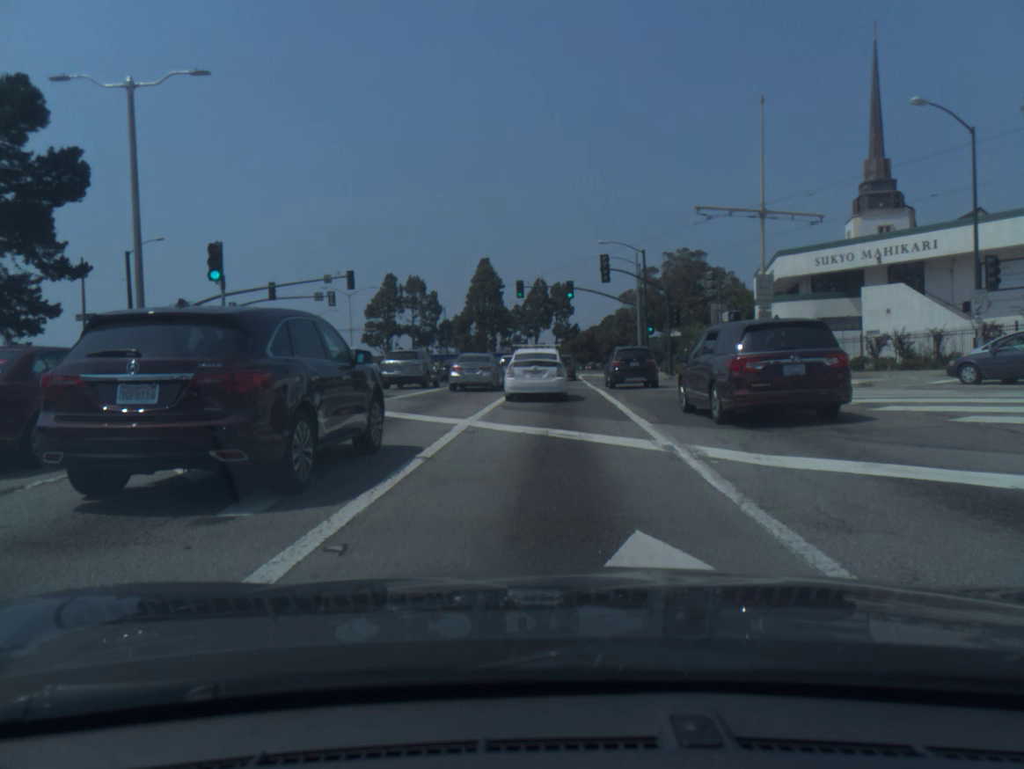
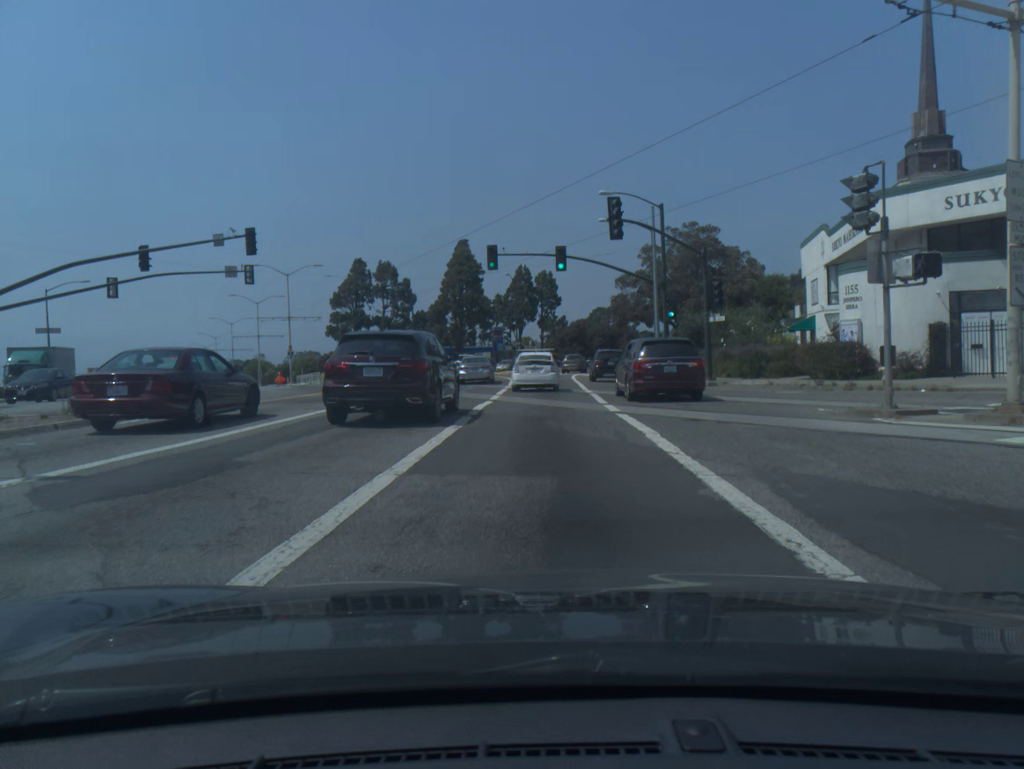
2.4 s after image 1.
(+0.1, +15.3) m; +1°
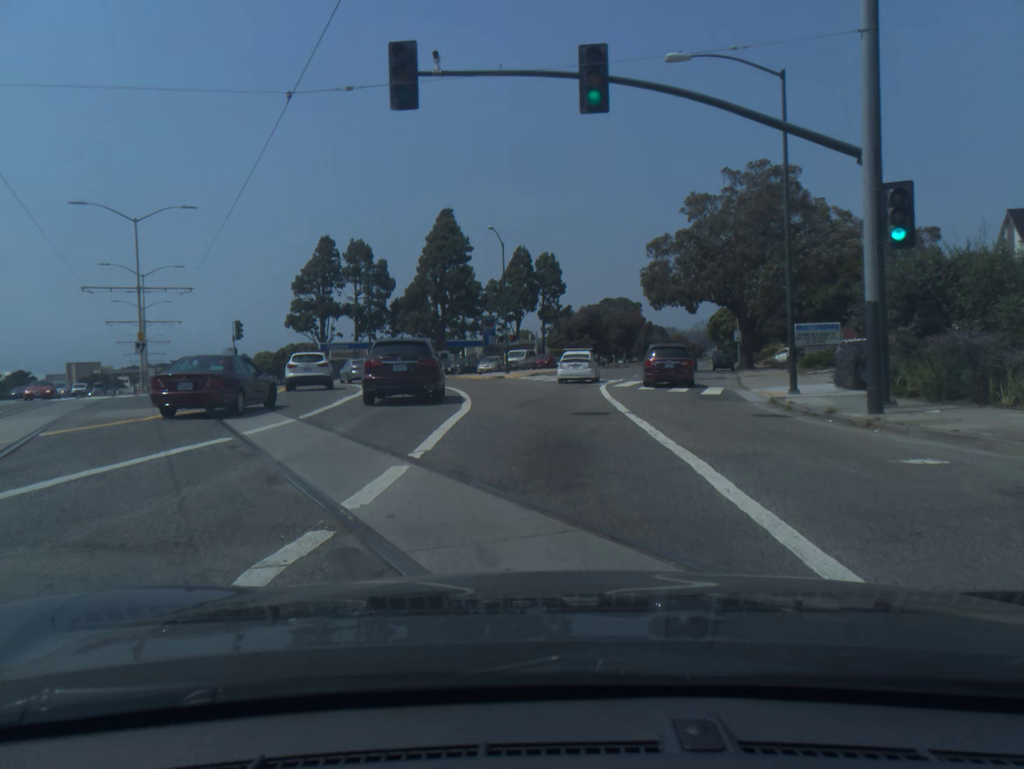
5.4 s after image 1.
(-0.1, +27.1) m; 0°
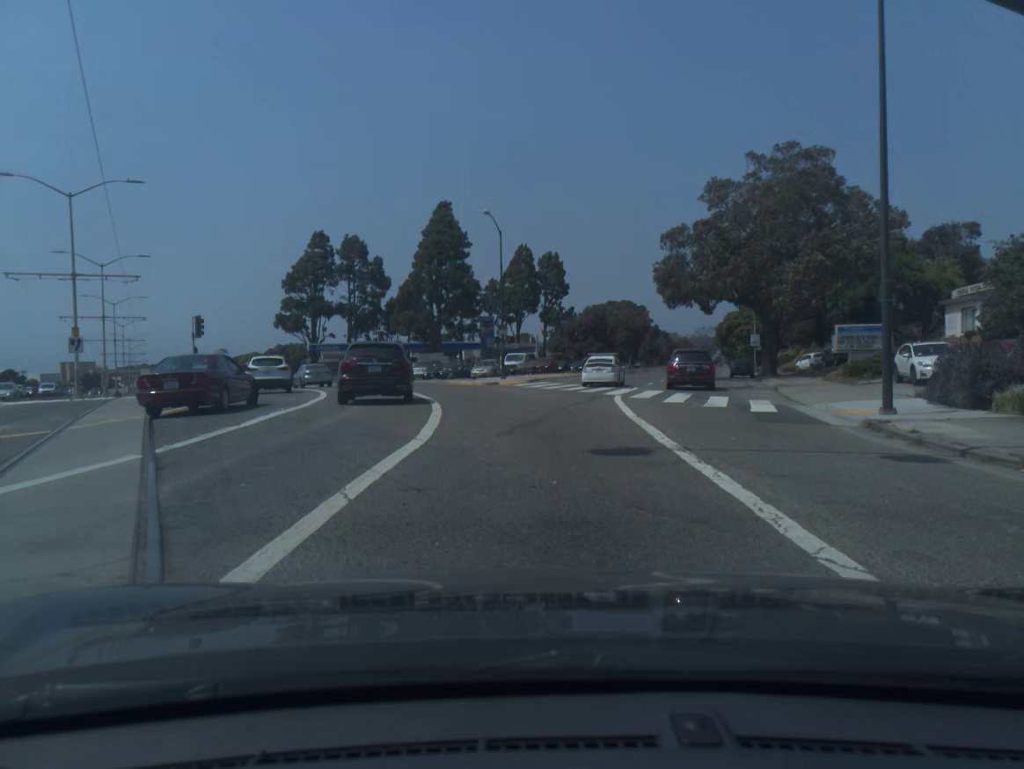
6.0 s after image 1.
(-0.1, +6.2) m; -1°
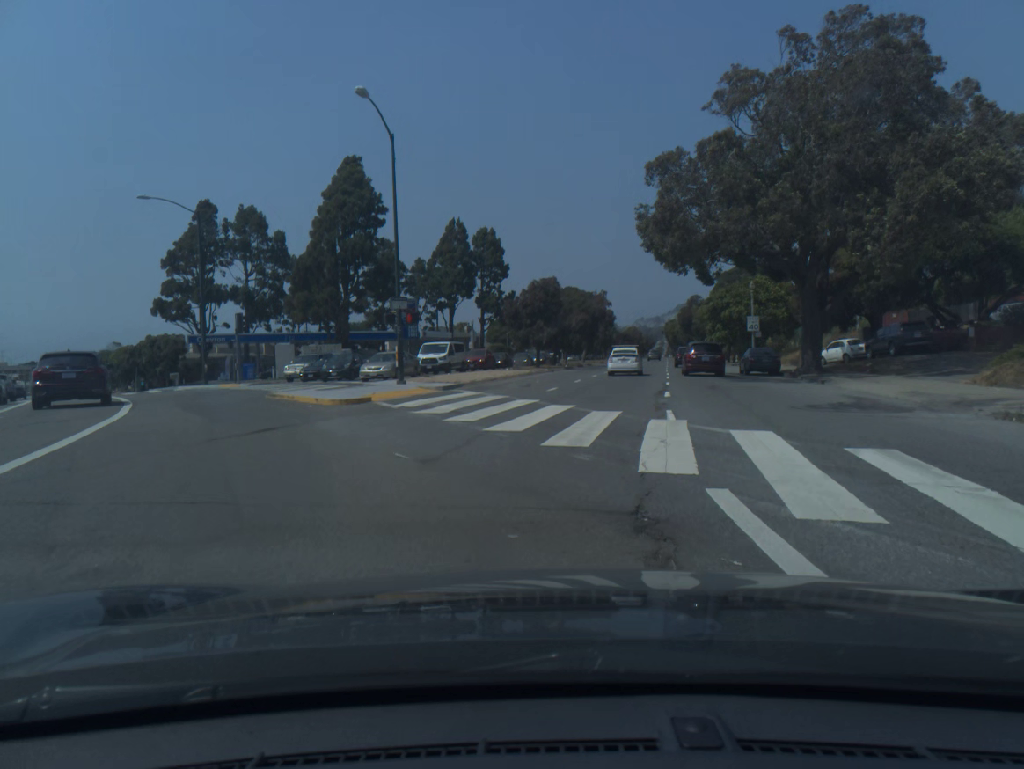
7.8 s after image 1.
(+0.6, +20.1) m; +4°
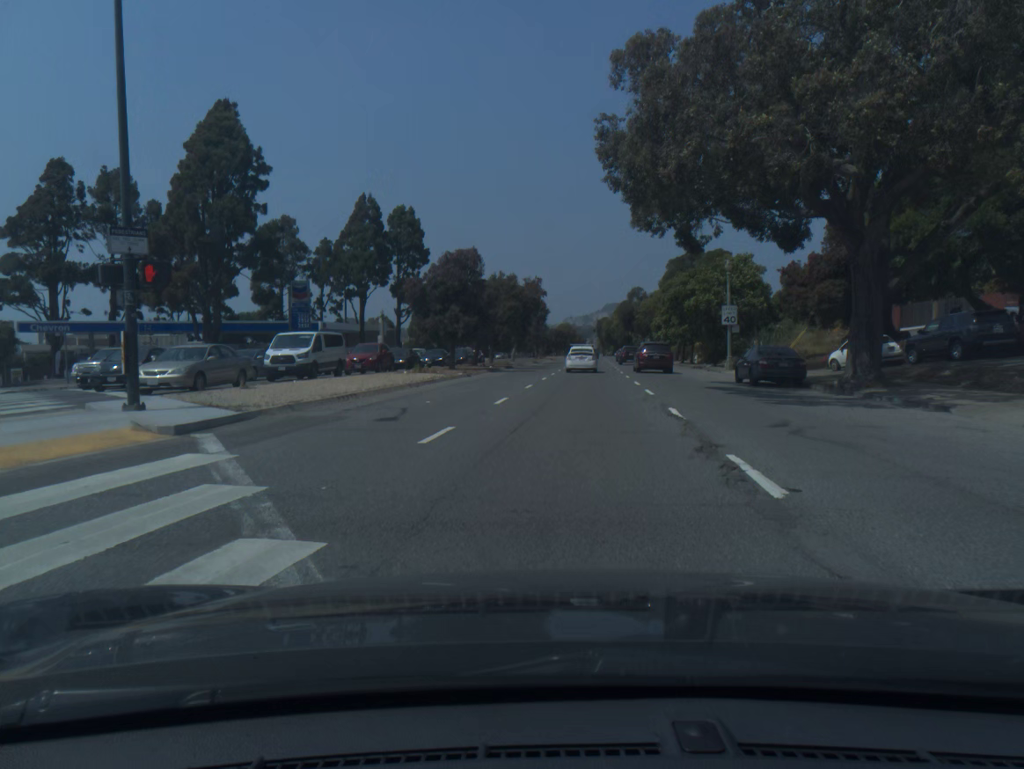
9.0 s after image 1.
(+0.7, +14.6) m; +5°
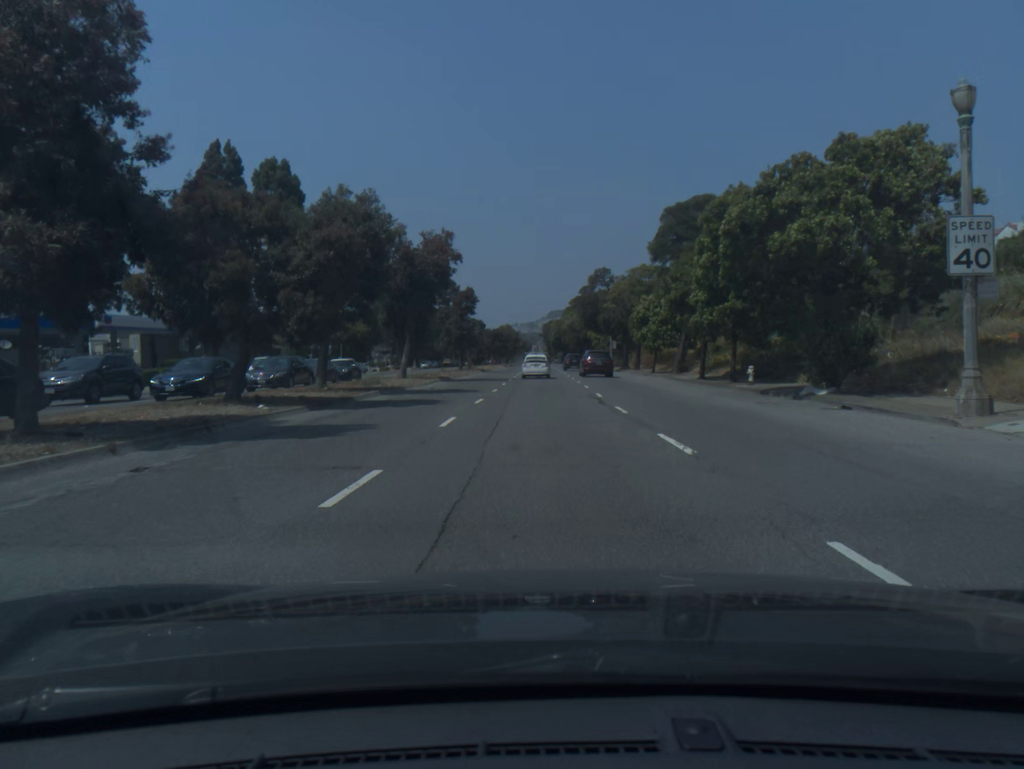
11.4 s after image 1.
(+1.6, +32.6) m; +4°
